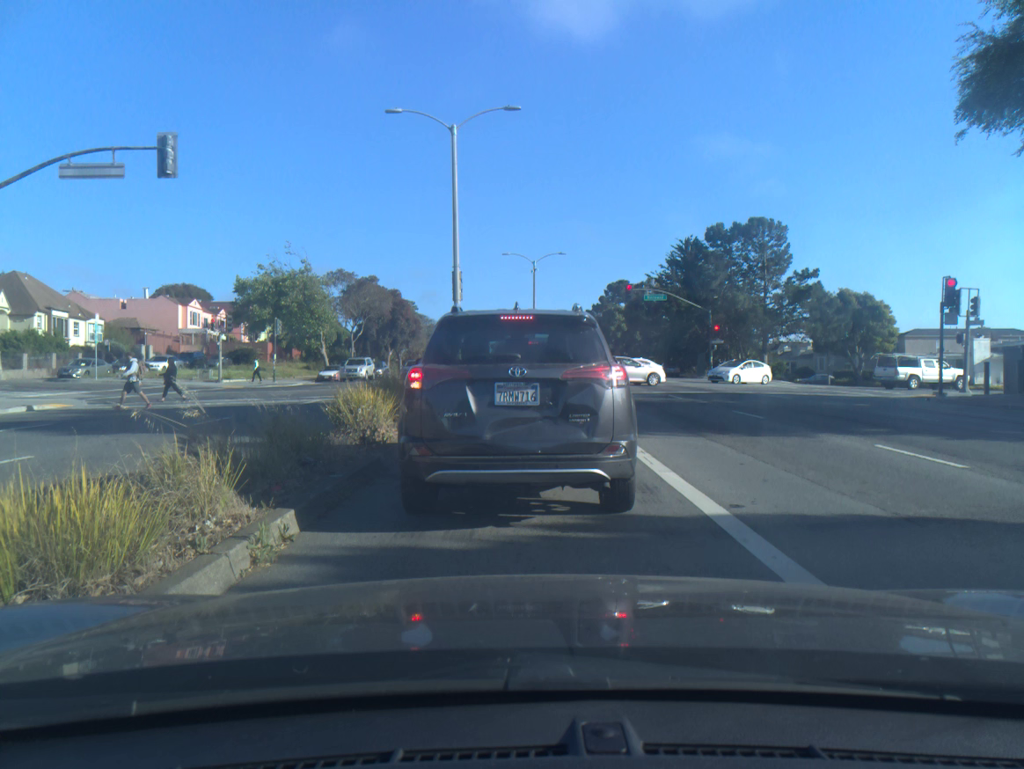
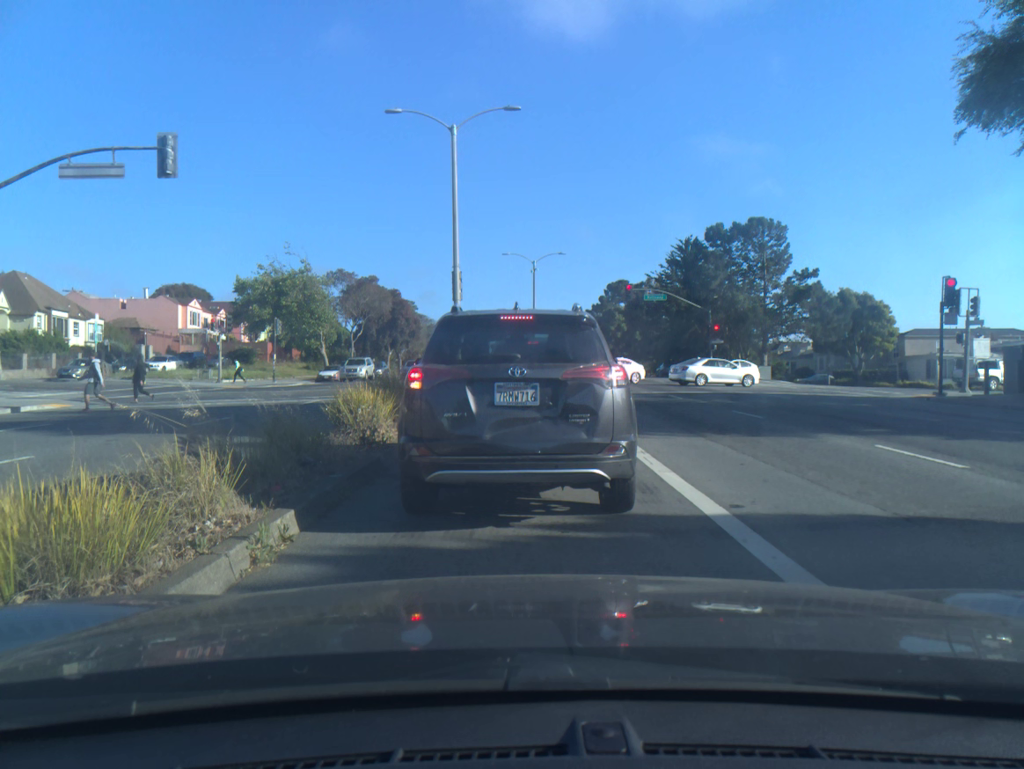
(0.0, 0.0) m; 0°
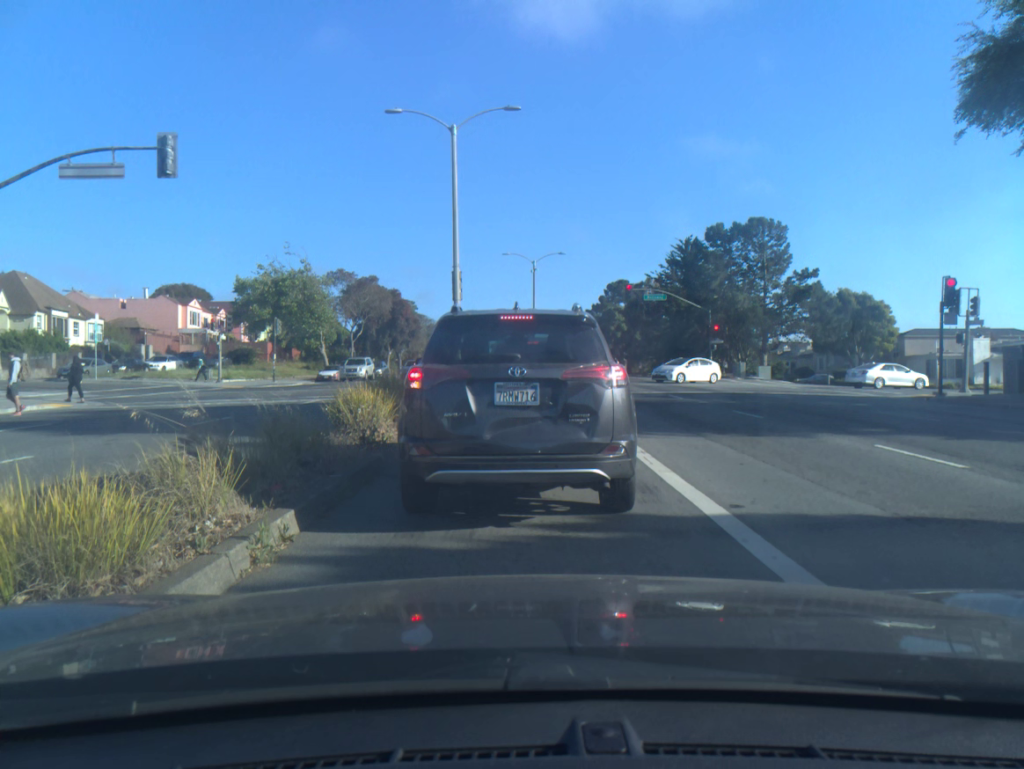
(0.0, 0.0) m; 0°
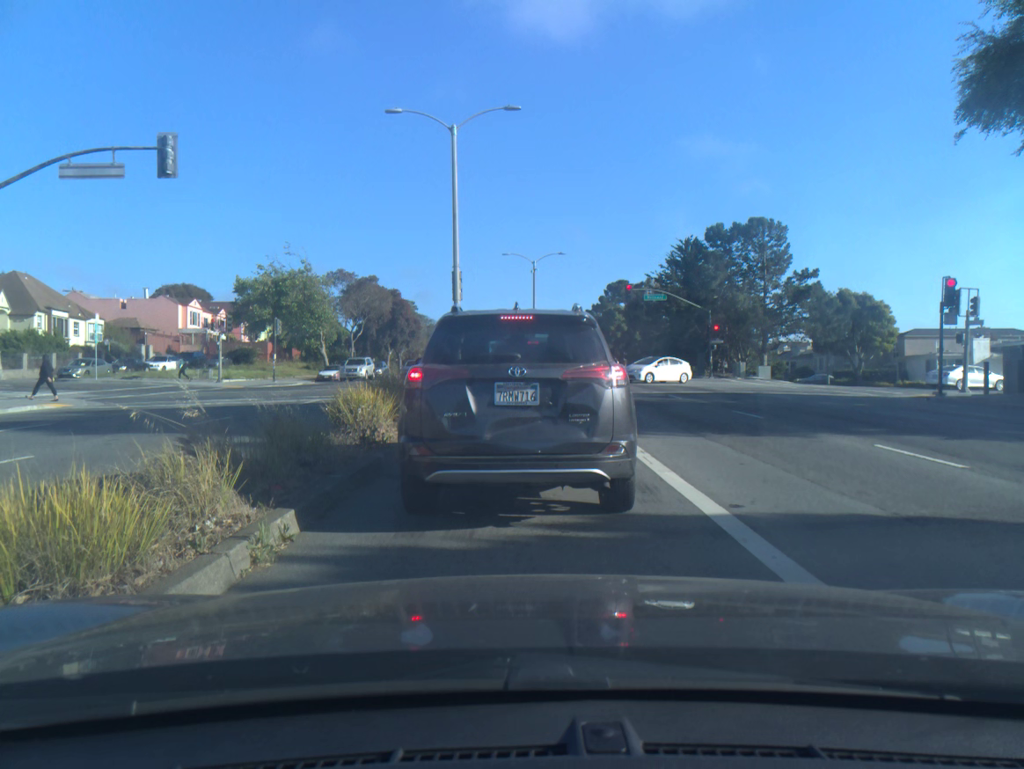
(0.0, 0.0) m; 0°
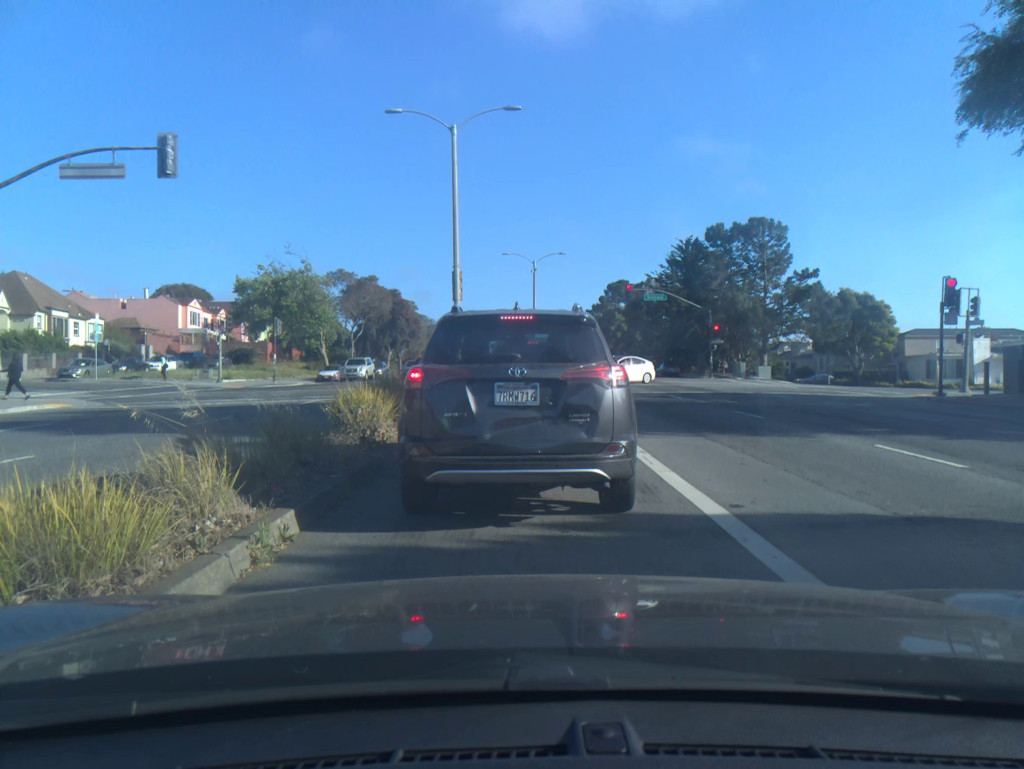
(0.0, 0.0) m; 0°
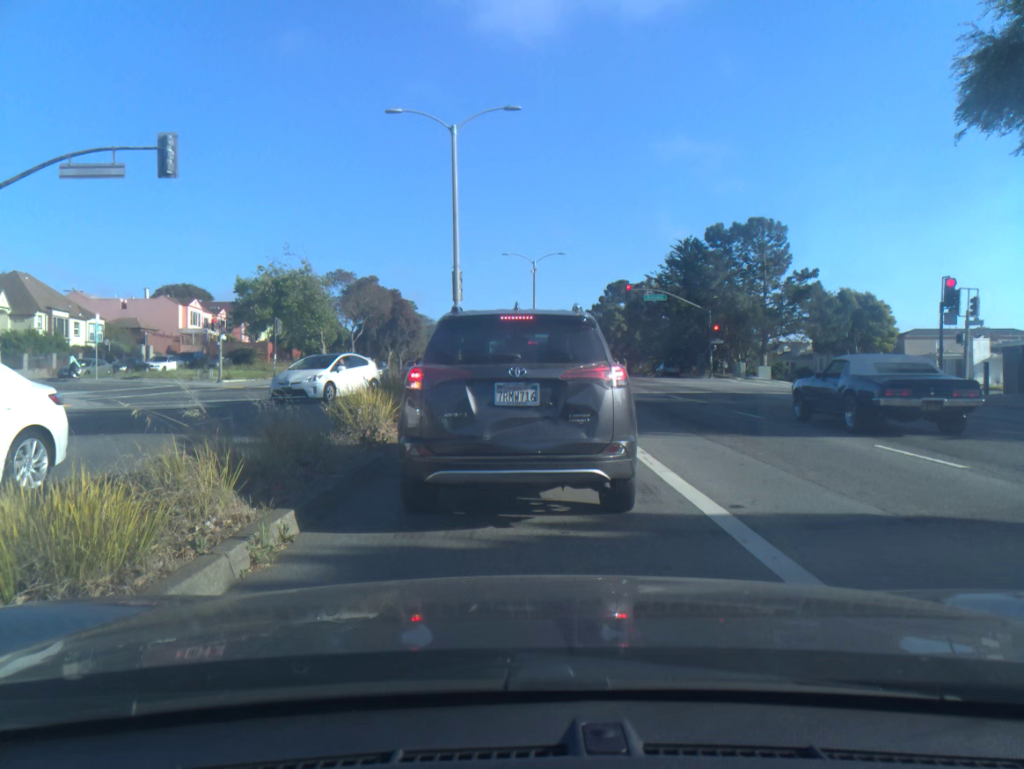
(0.0, 0.0) m; 0°
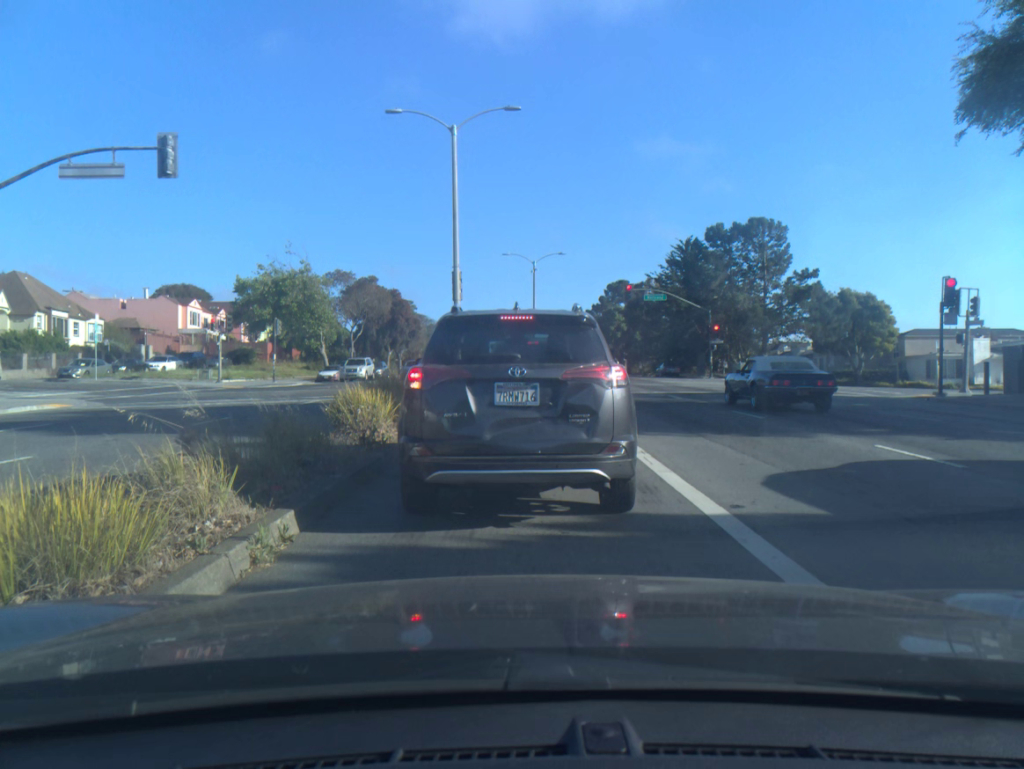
(0.0, 0.0) m; 0°
